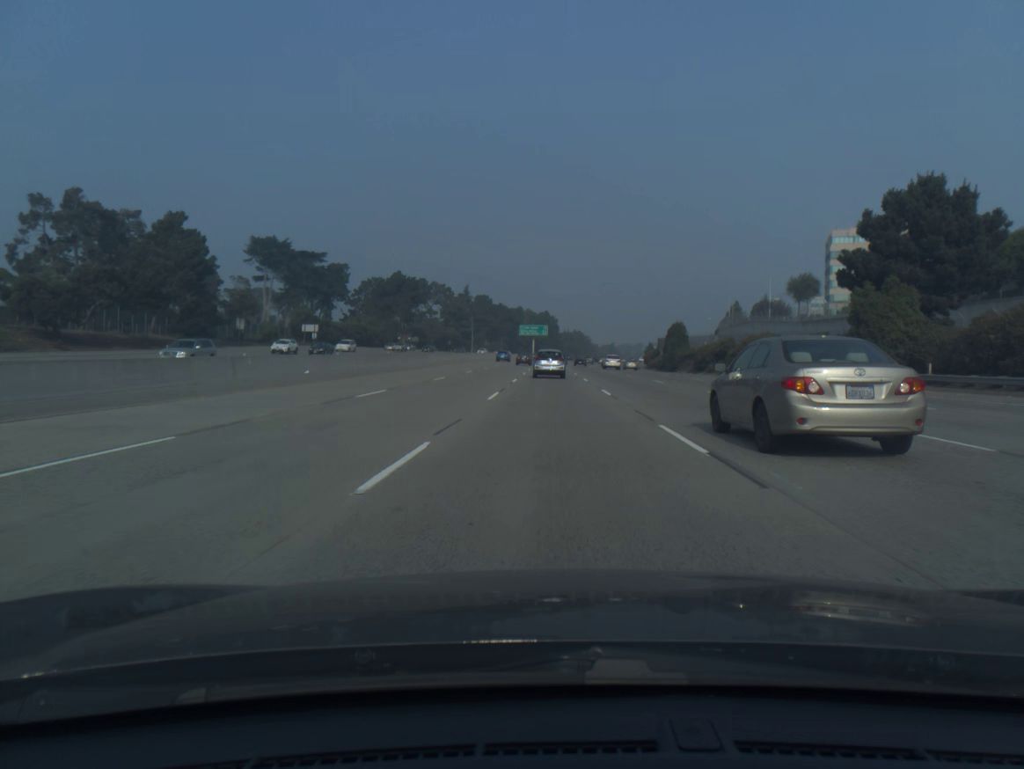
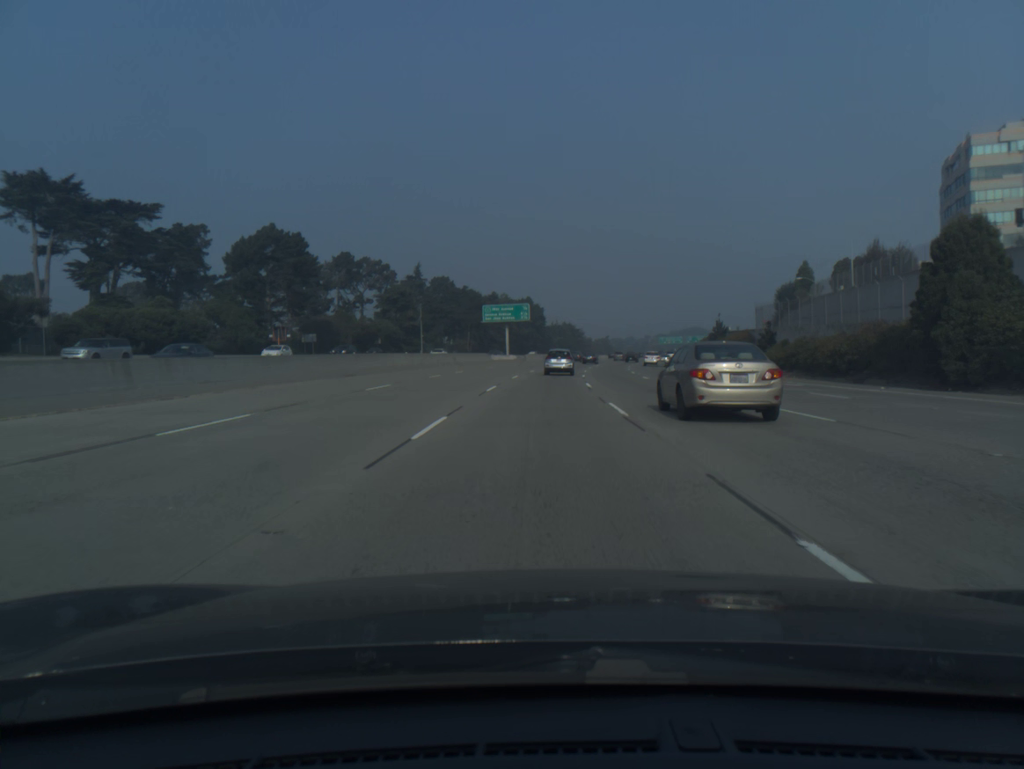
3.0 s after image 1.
(+0.9, +81.4) m; +1°
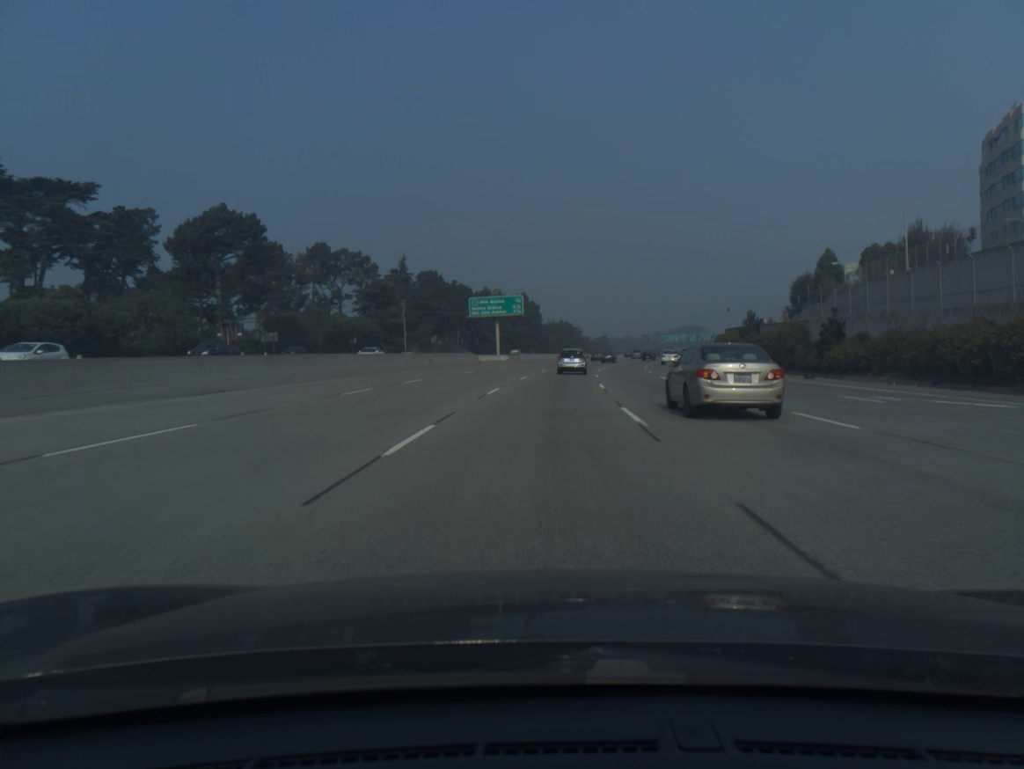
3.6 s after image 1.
(0.0, +16.2) m; 0°
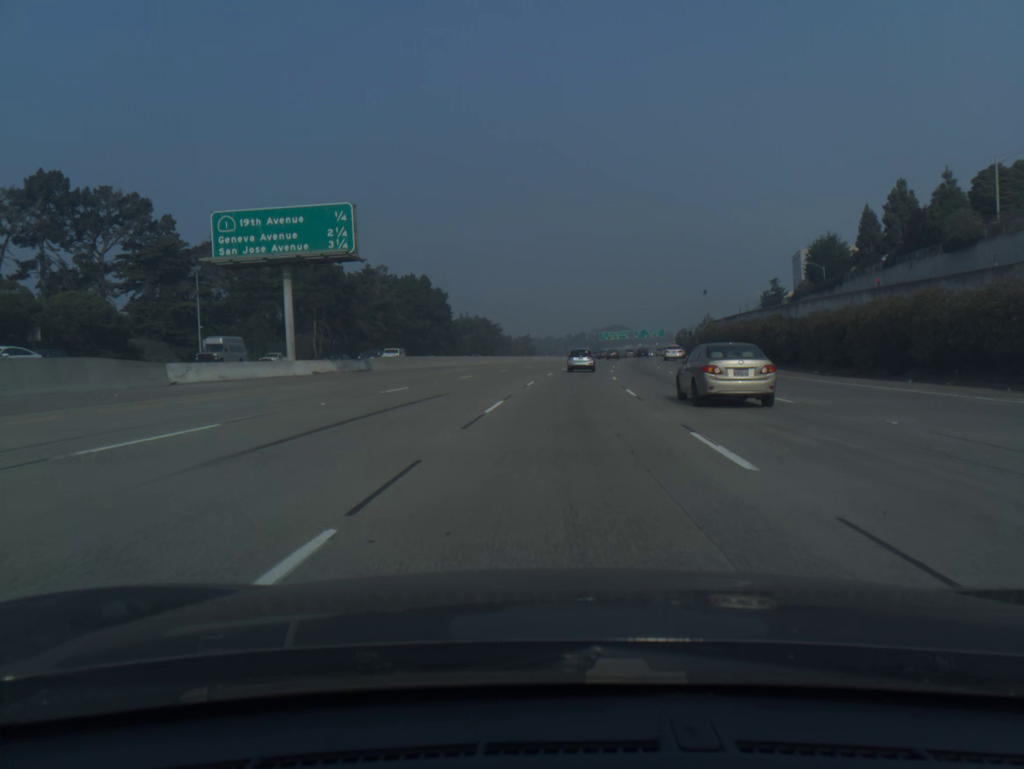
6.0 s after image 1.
(+2.6, +64.6) m; +6°
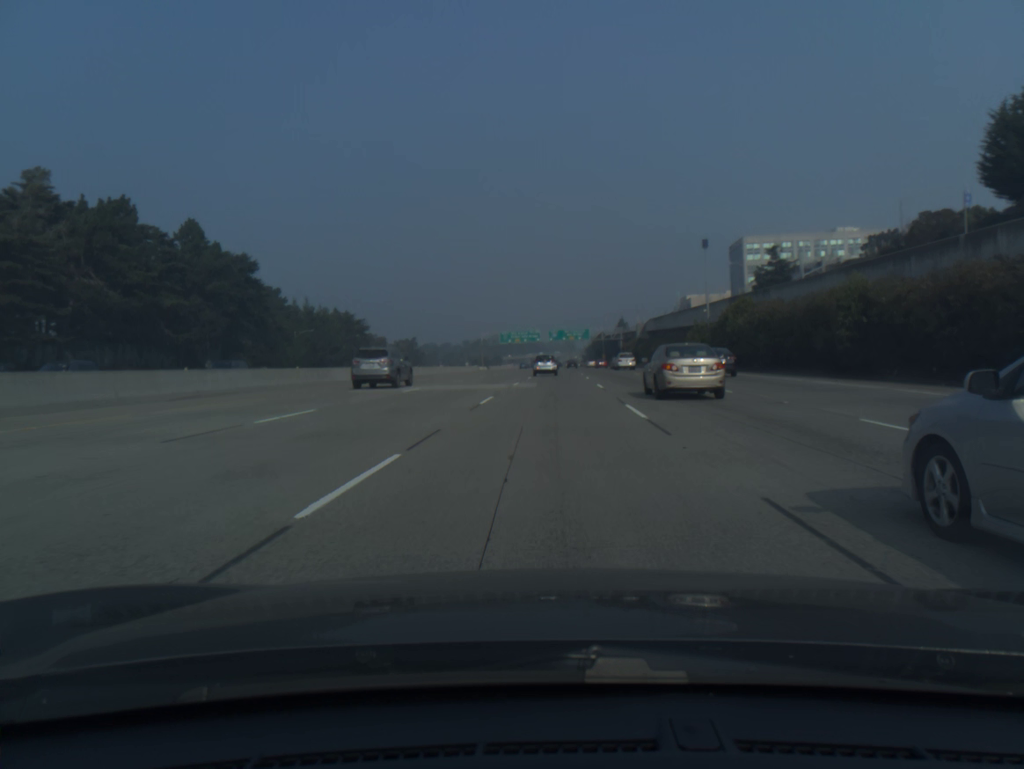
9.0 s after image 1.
(+6.0, +81.0) m; +7°
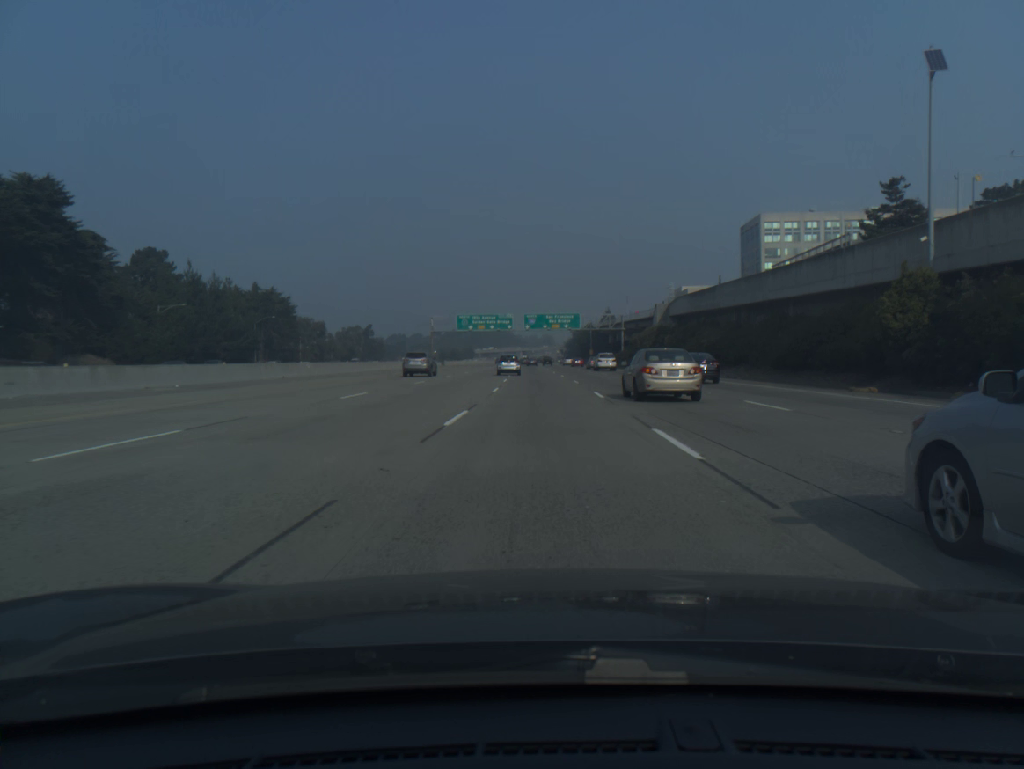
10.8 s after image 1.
(+0.9, +49.2) m; +2°
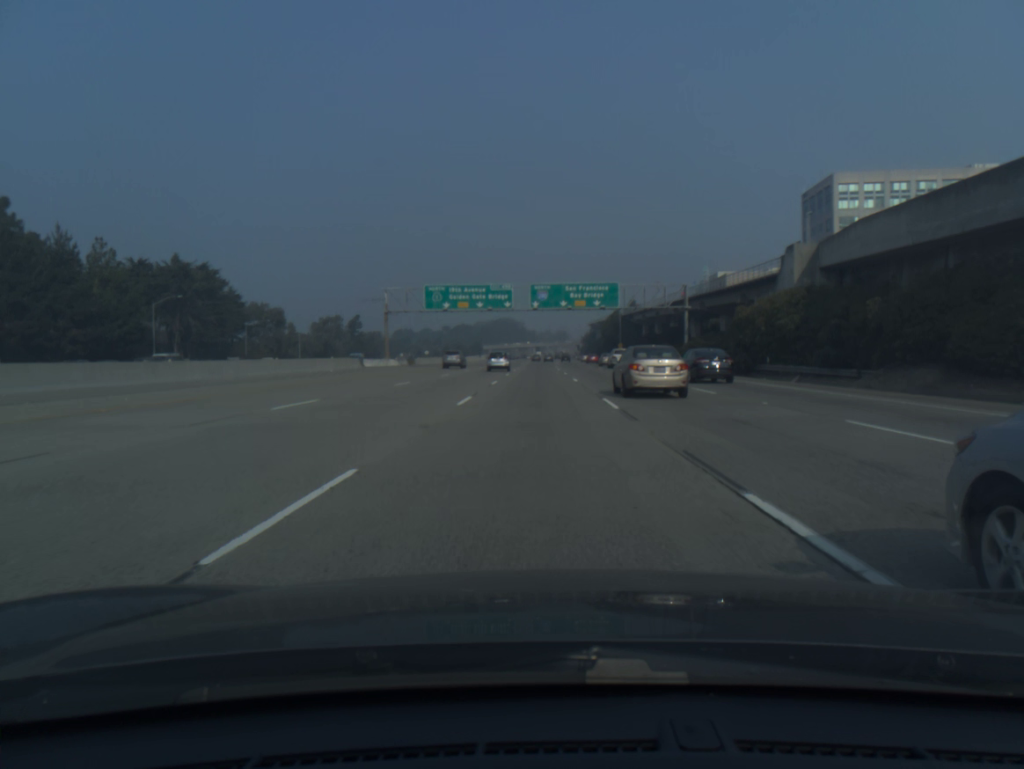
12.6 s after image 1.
(-0.2, +49.9) m; -1°
